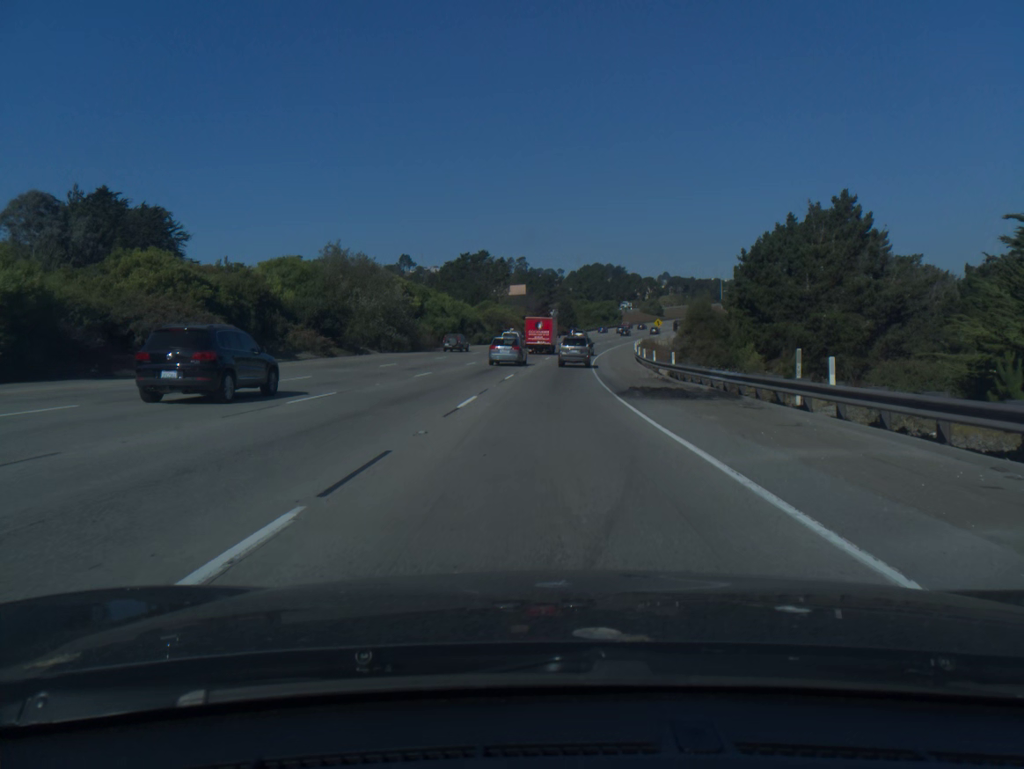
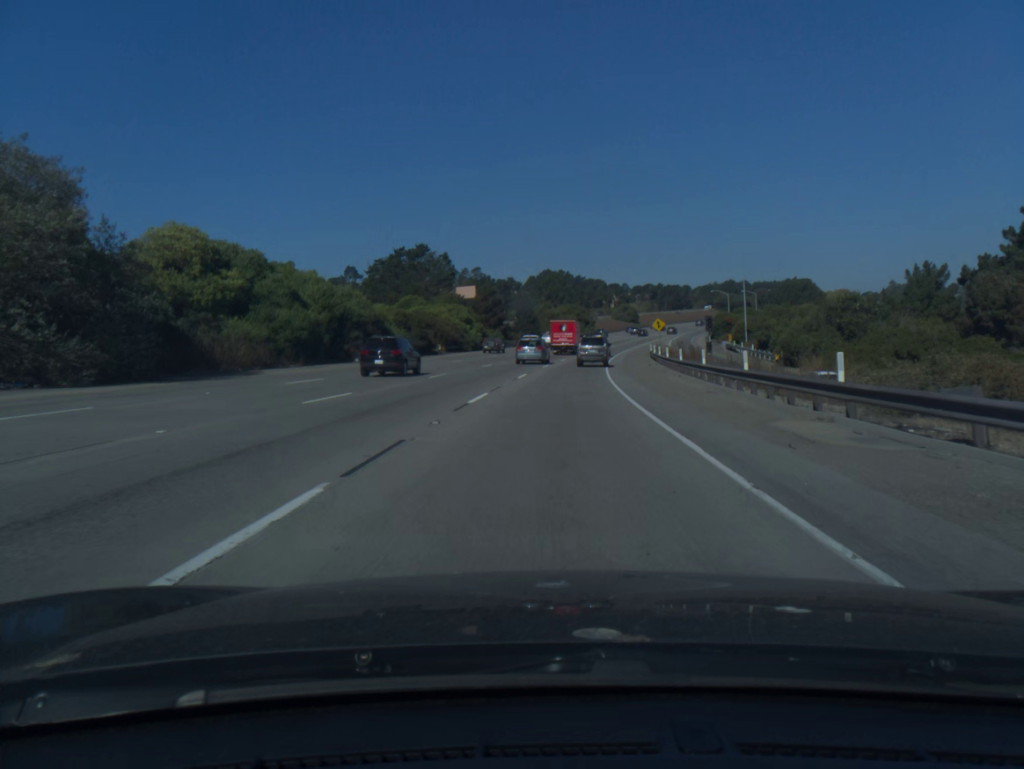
(+0.9, +42.9) m; +3°
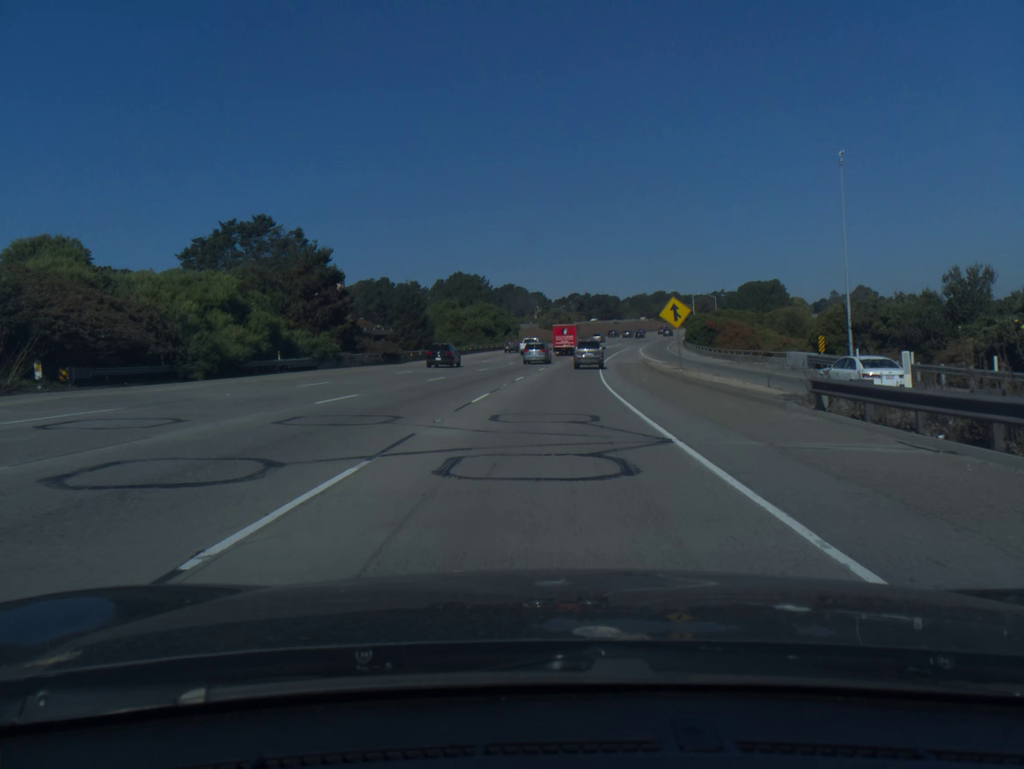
(+2.9, +56.4) m; +6°
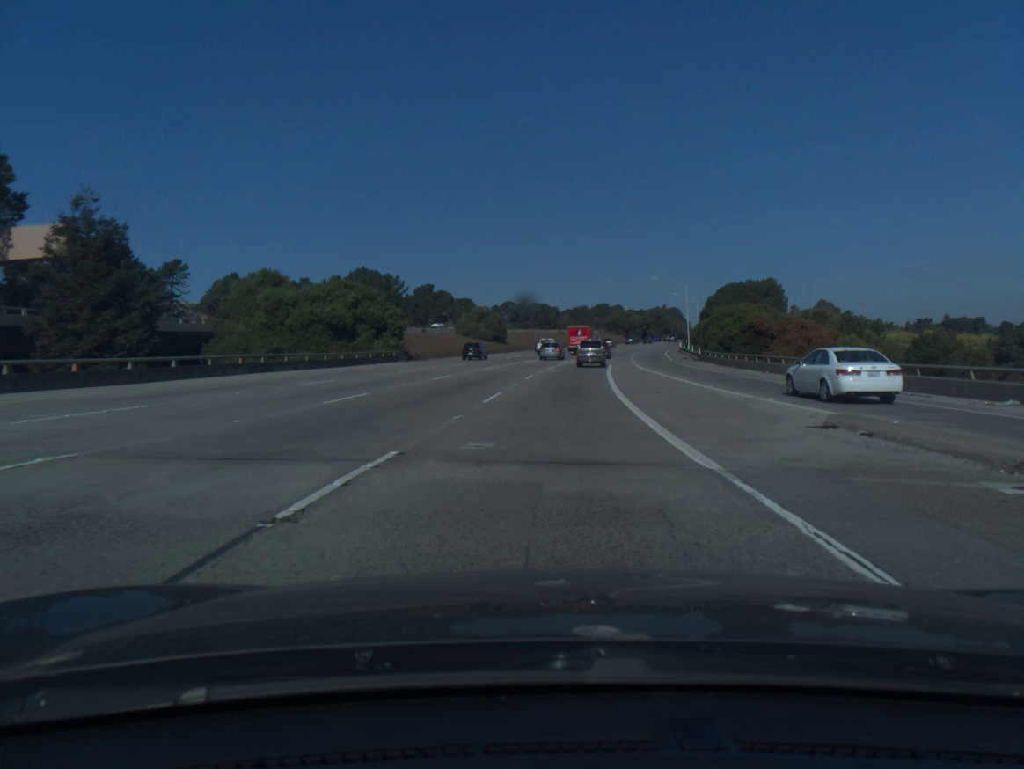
(+2.4, +56.4) m; +5°
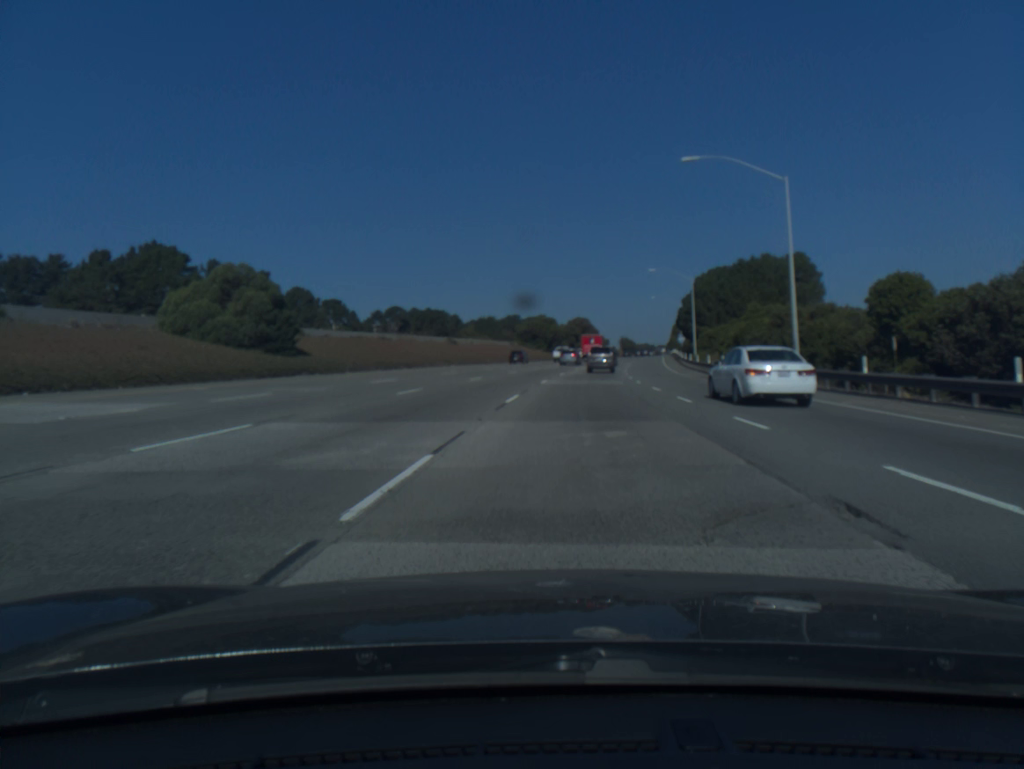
(+4.5, +72.2) m; +7°
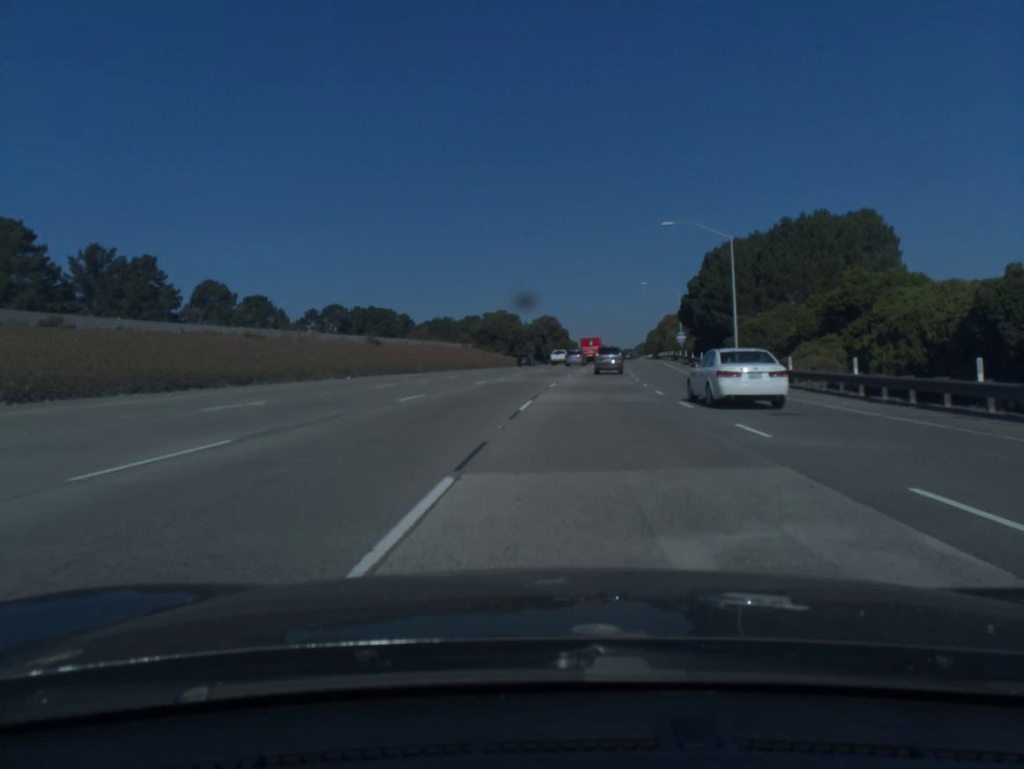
(+0.8, +30.4) m; +3°
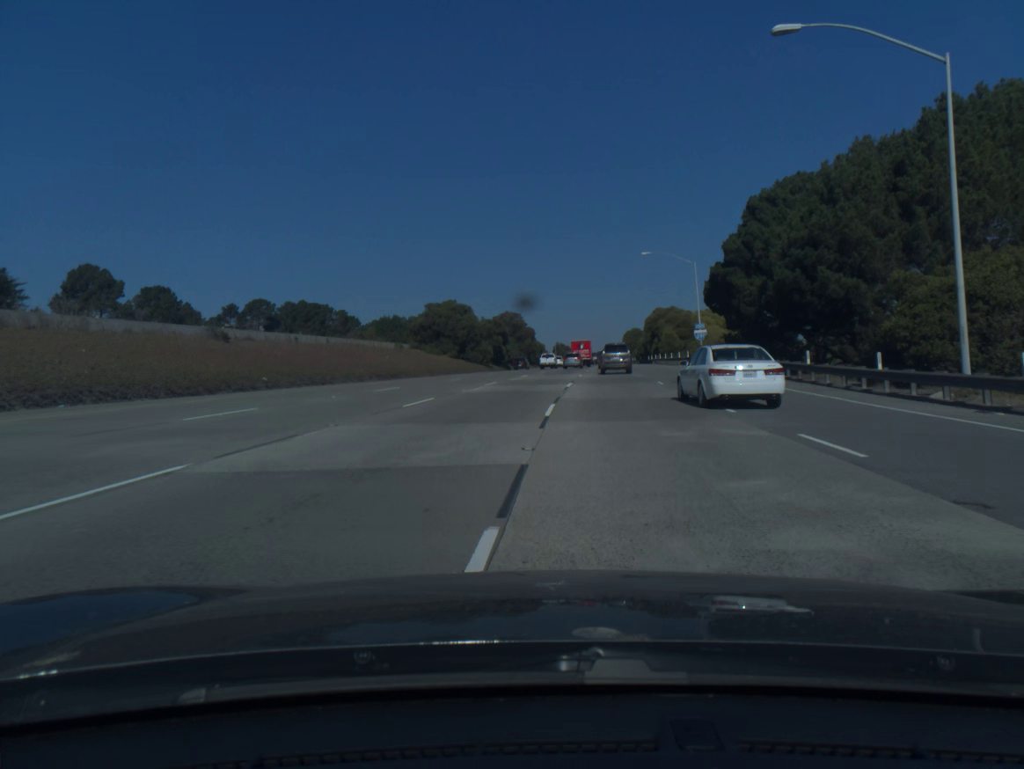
(+0.7, +31.5) m; +3°
